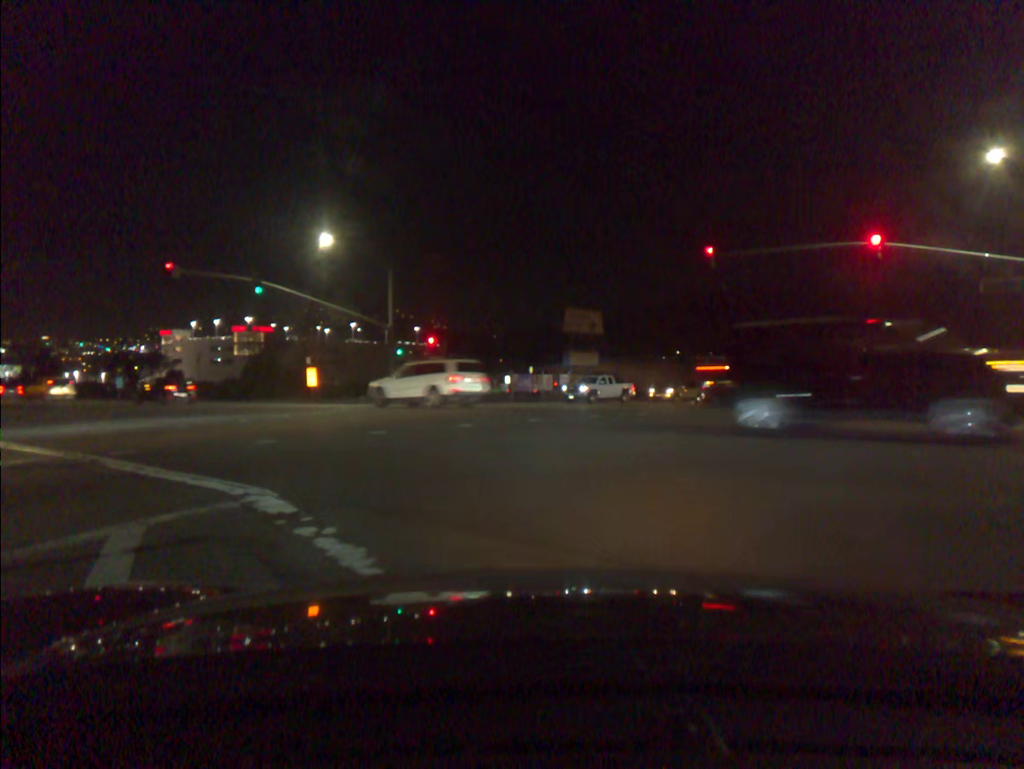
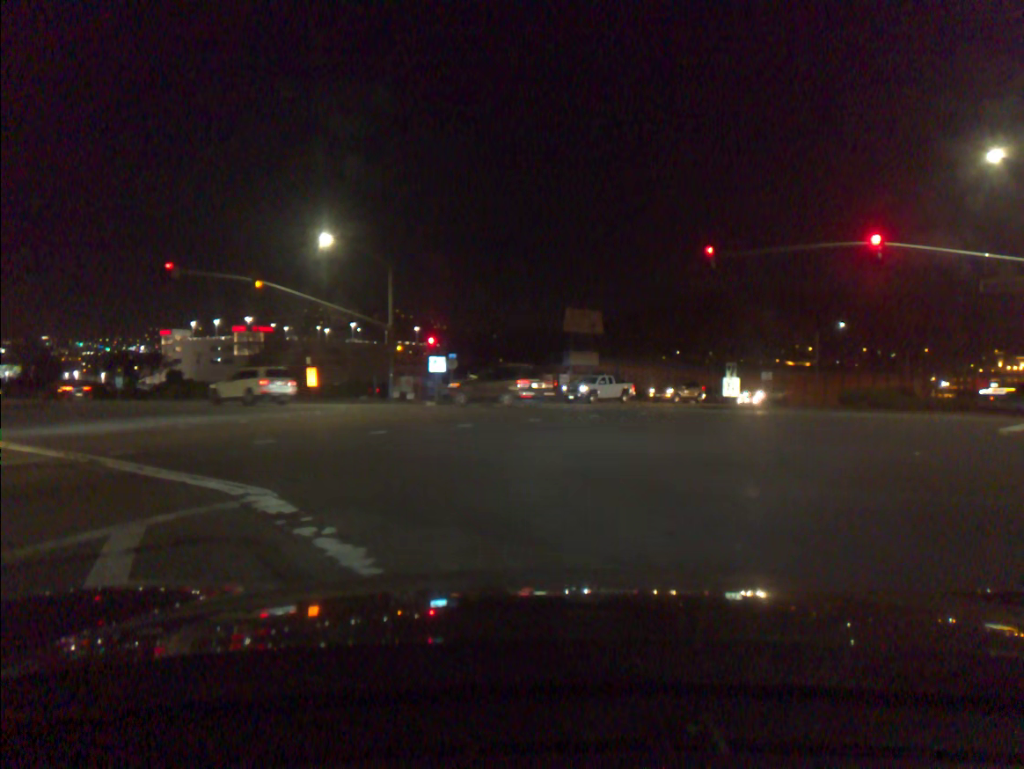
(0.0, 0.0) m; 0°
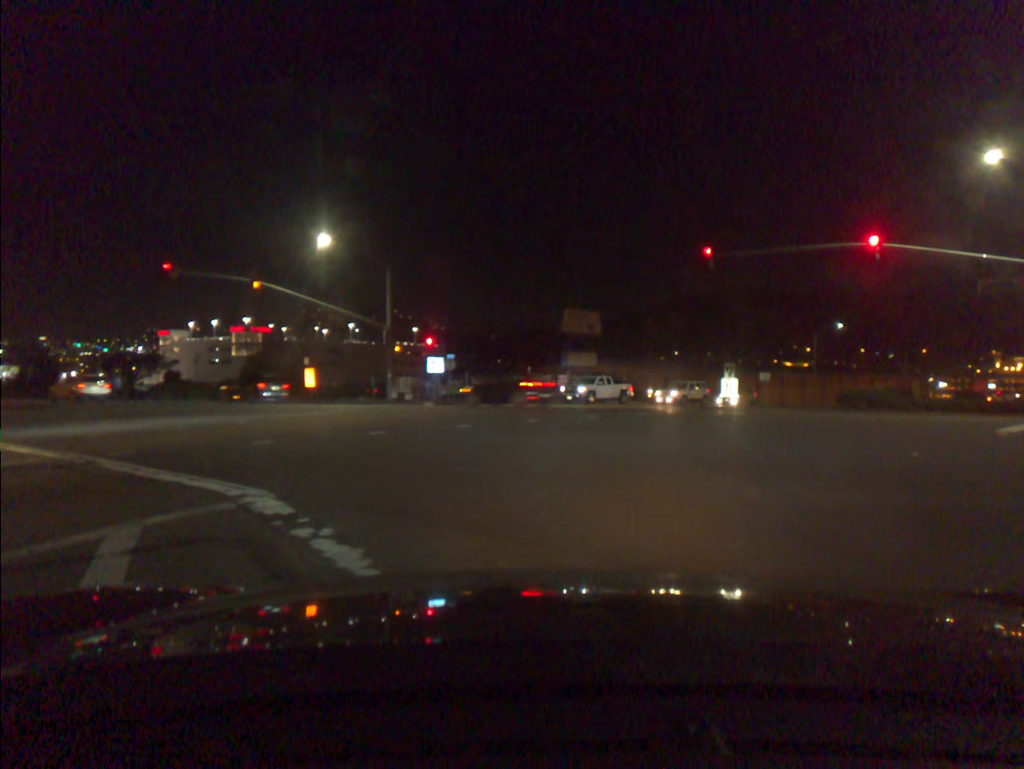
(0.0, 0.0) m; 0°
